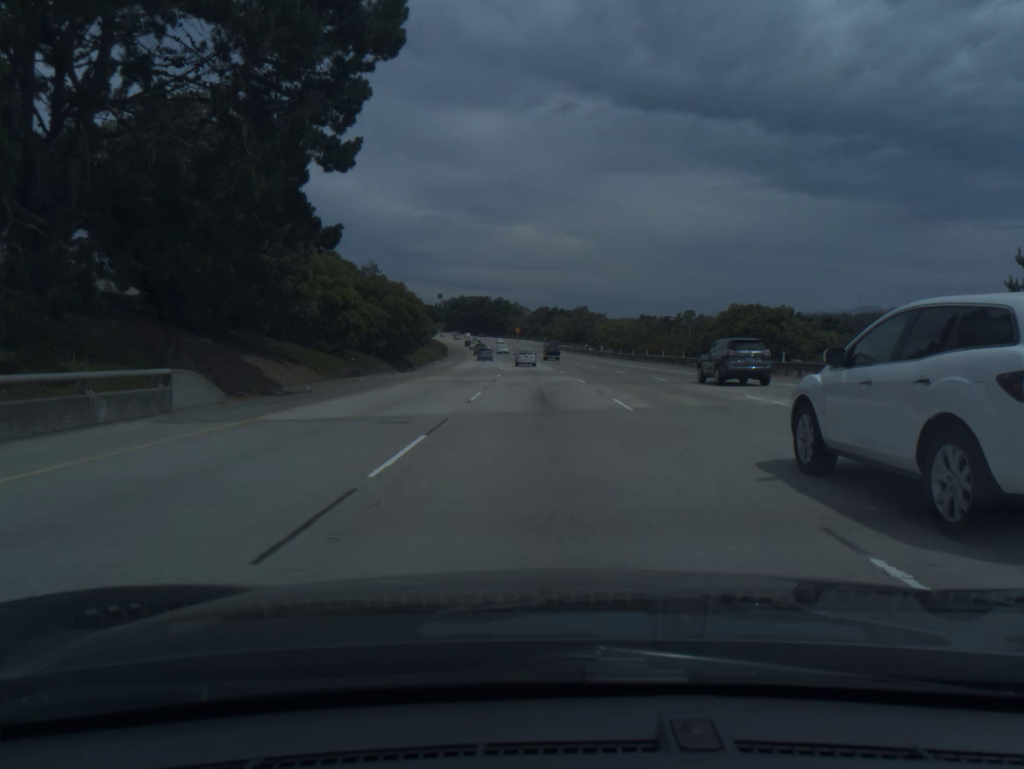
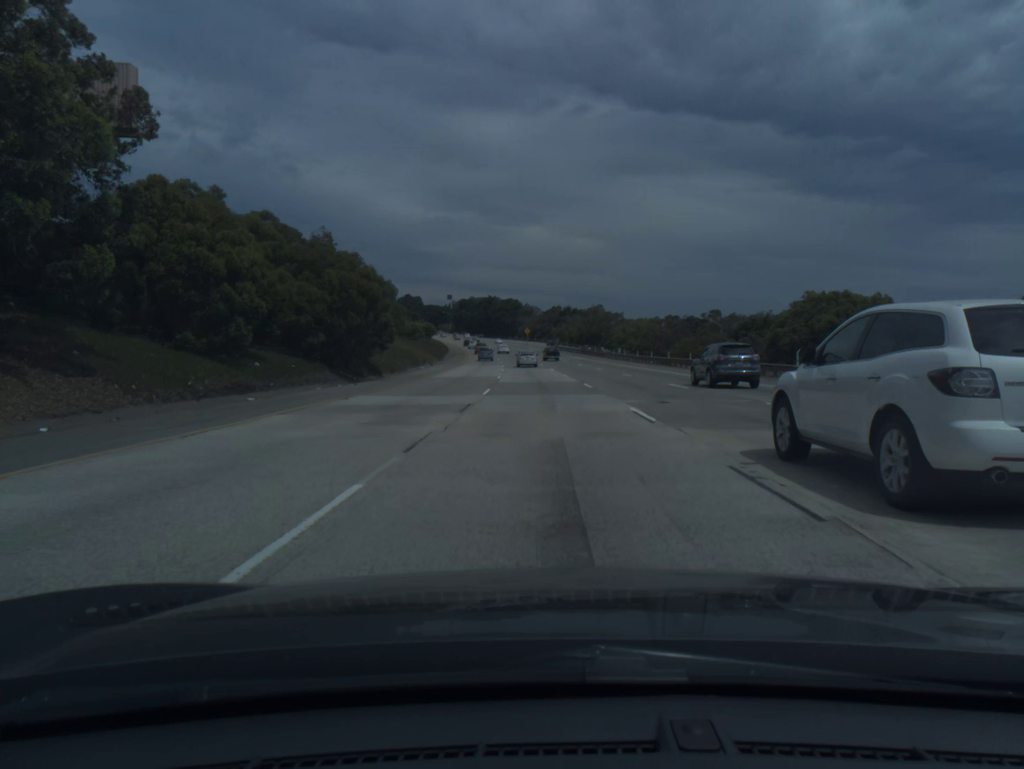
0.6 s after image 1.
(-0.1, +16.9) m; -1°
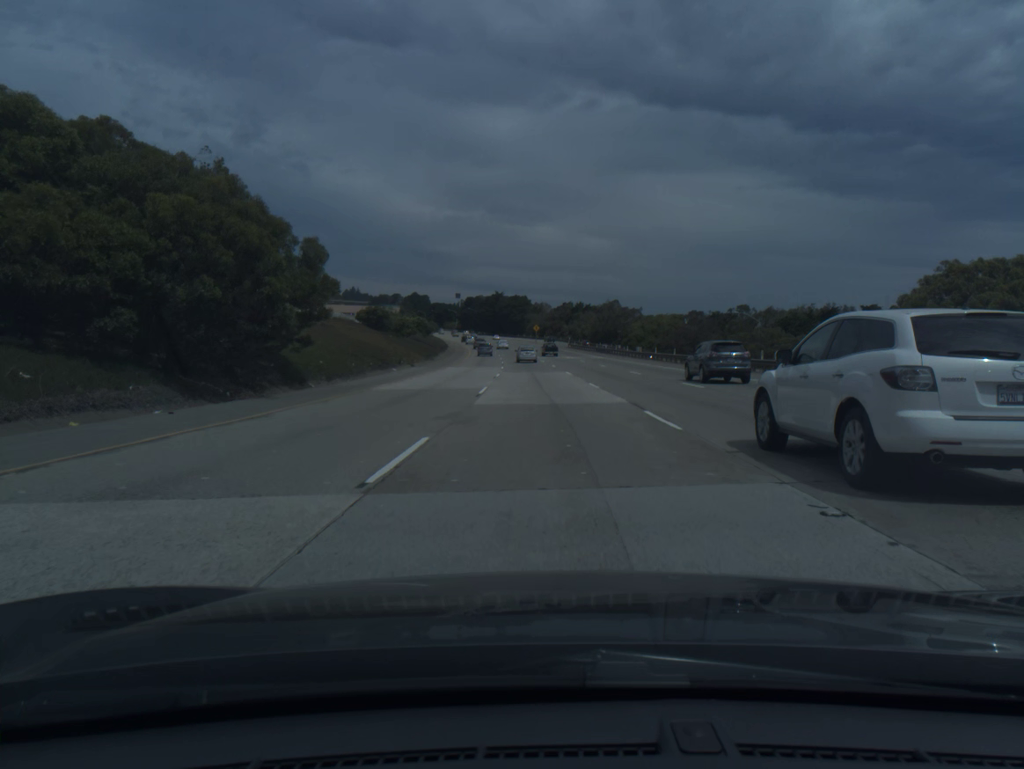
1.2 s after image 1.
(-0.1, +16.9) m; -1°
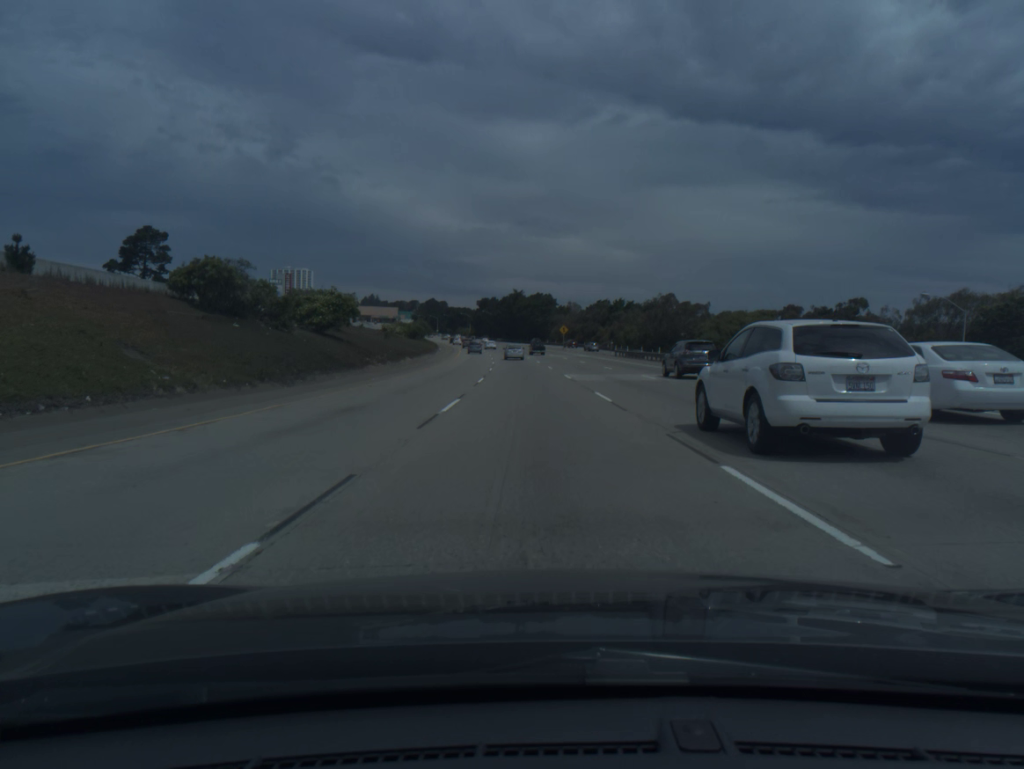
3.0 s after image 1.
(-0.9, +51.2) m; -2°
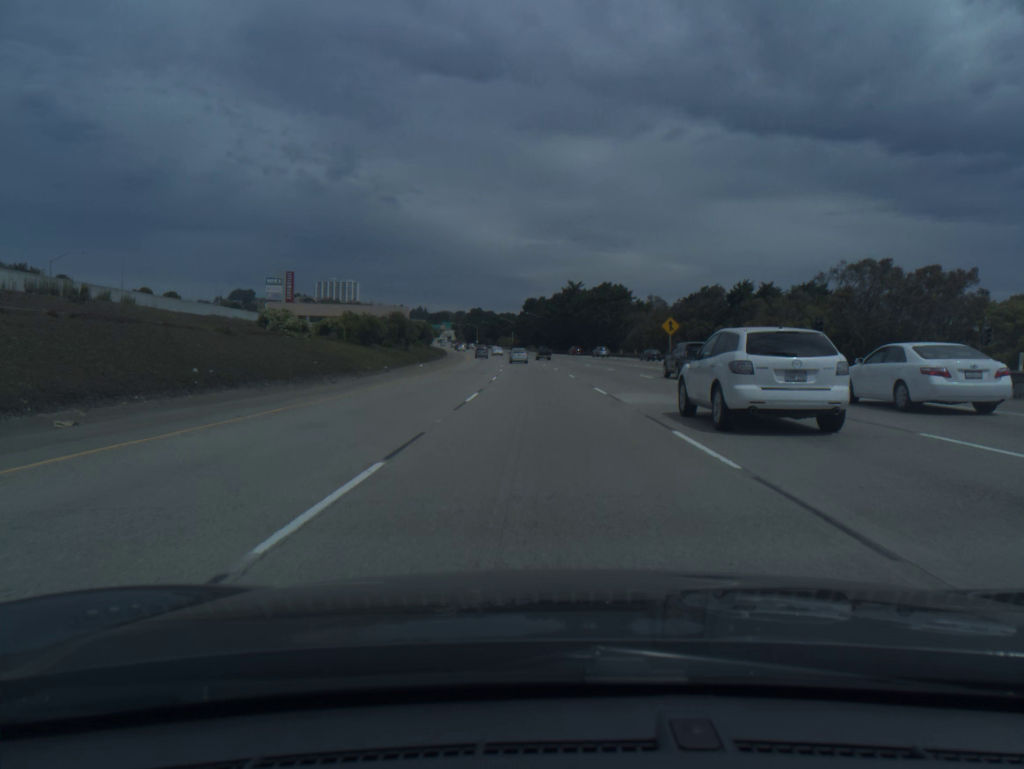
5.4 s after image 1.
(-2.4, +69.1) m; -4°
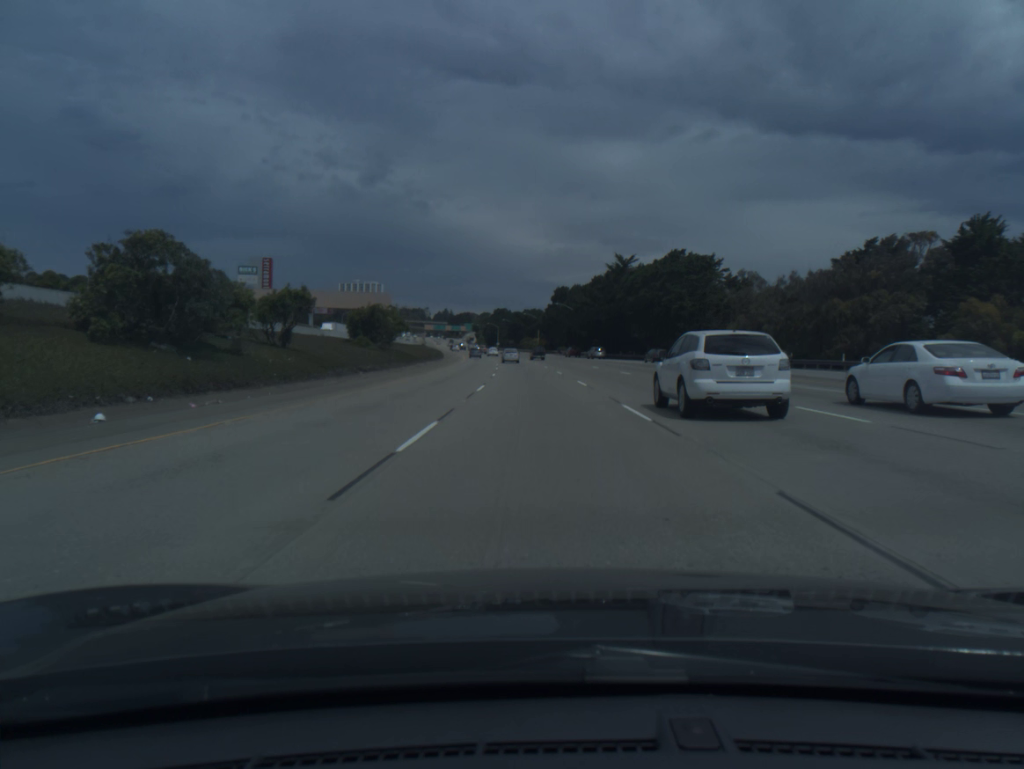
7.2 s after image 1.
(-1.0, +52.7) m; -2°
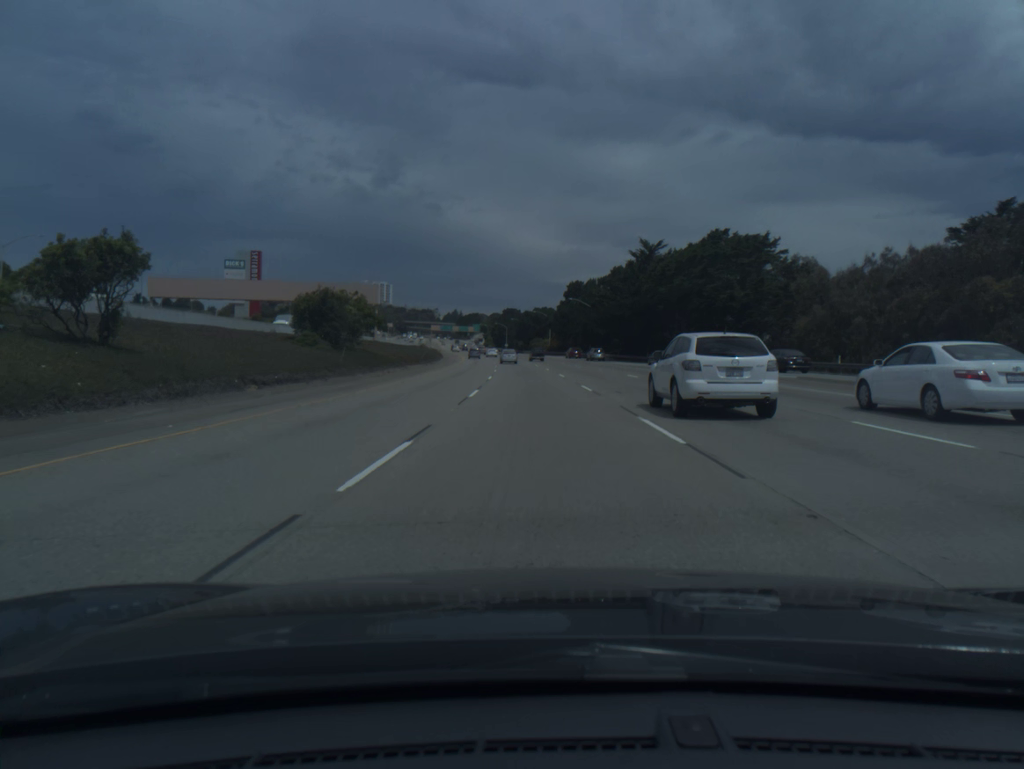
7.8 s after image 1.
(-0.1, +17.8) m; -1°
